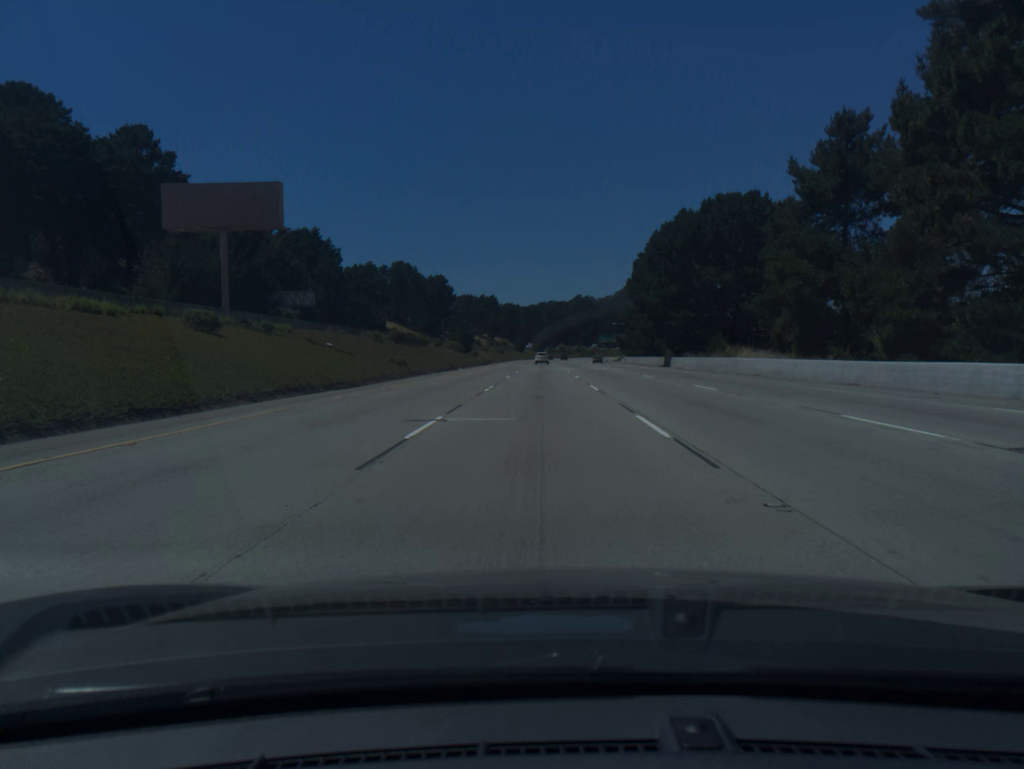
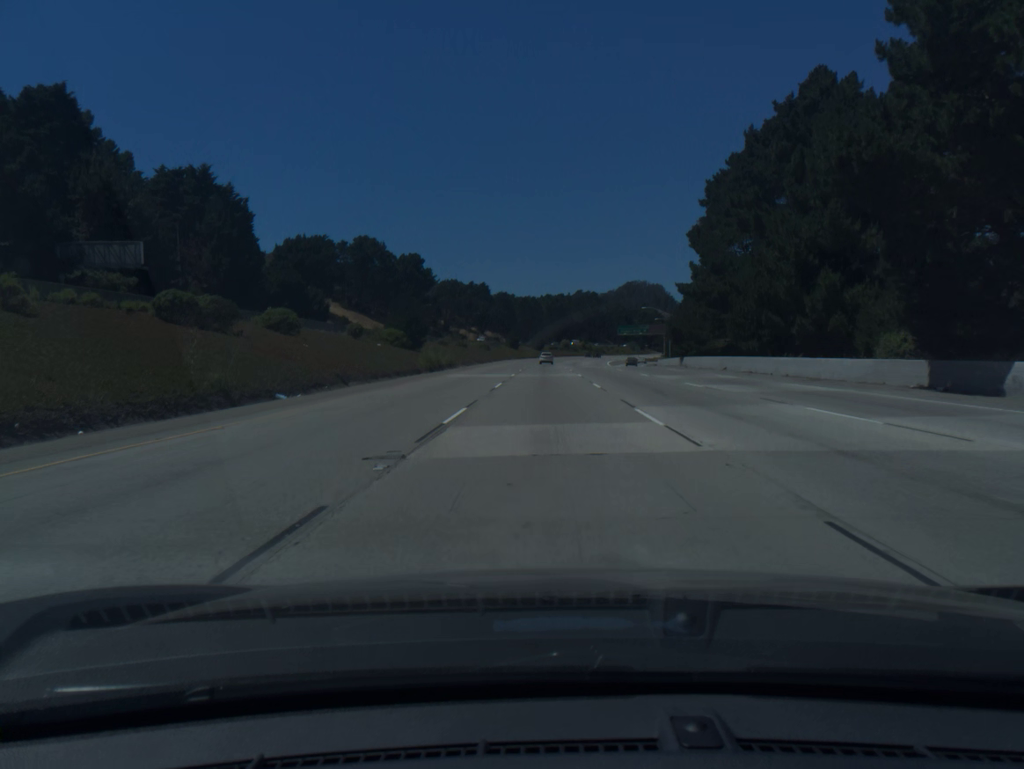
(-0.1, +56.0) m; 0°
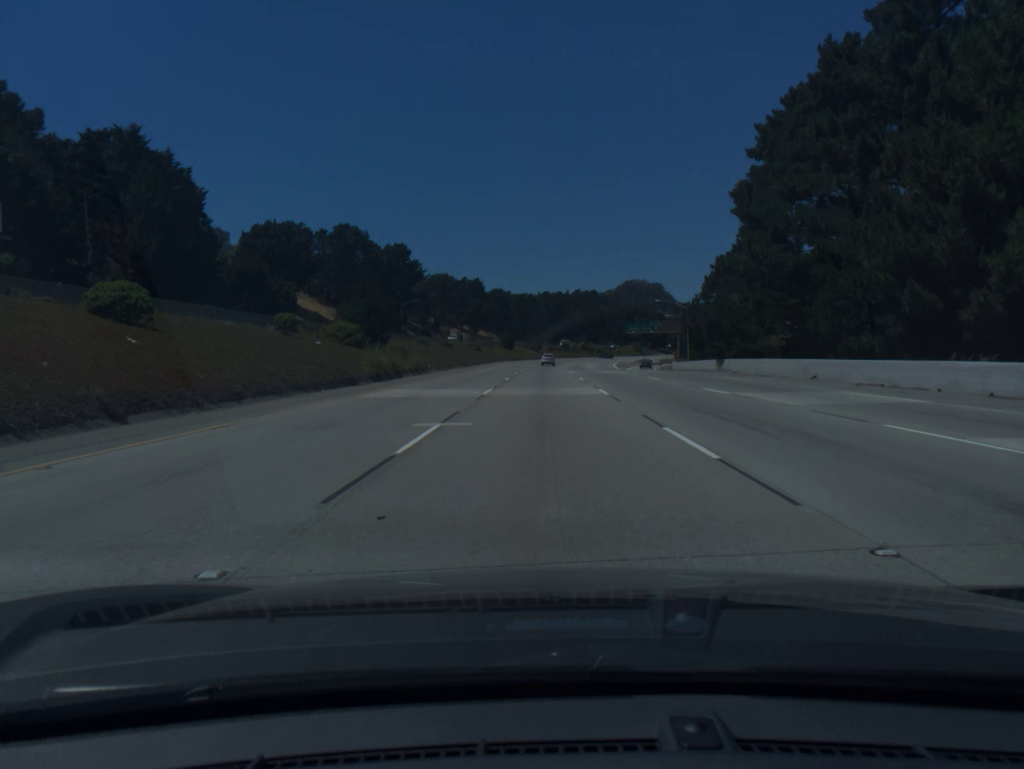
(0.0, +18.7) m; 0°
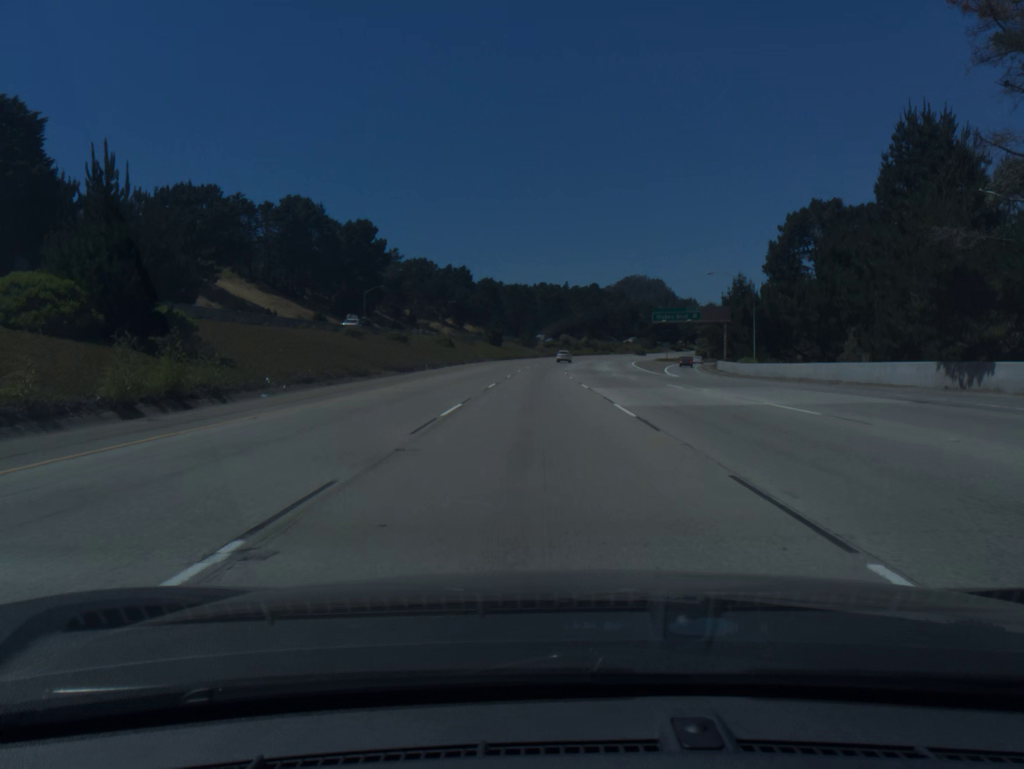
(+0.1, +37.5) m; 0°
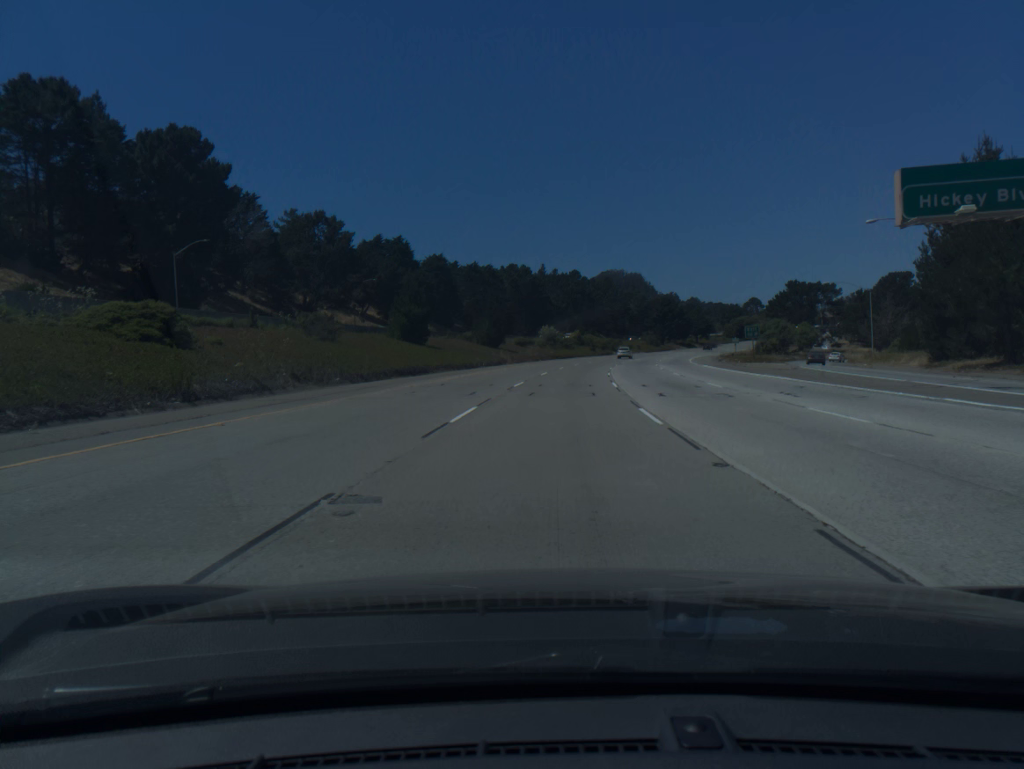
(+0.4, +74.9) m; +2°
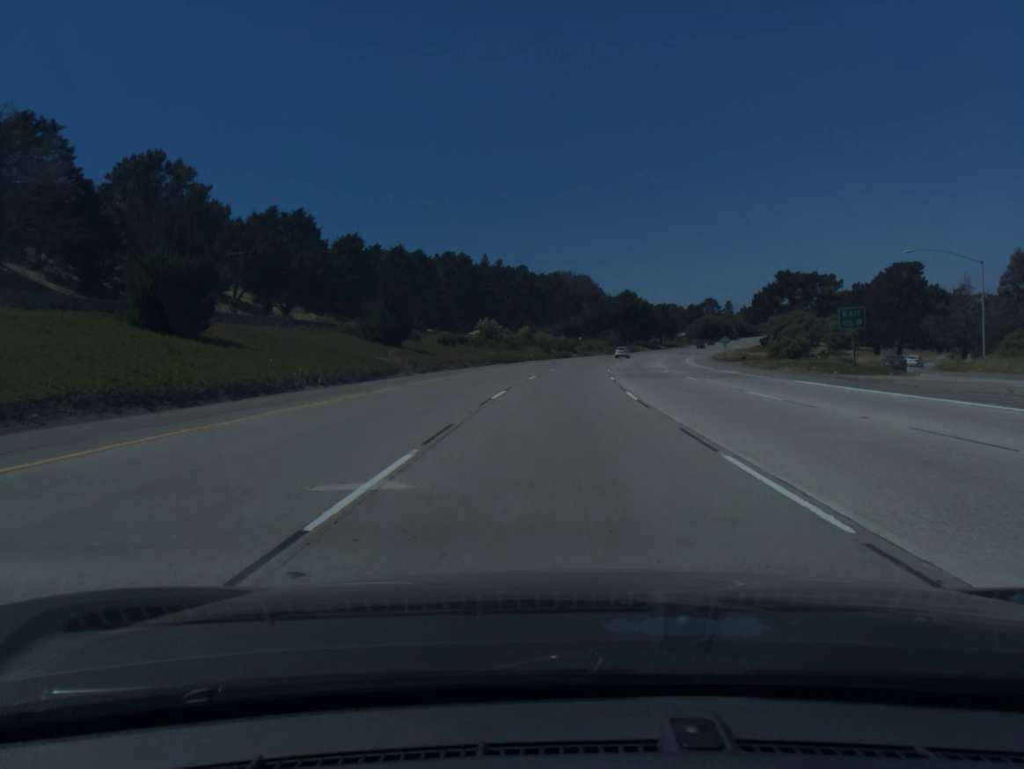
(+1.1, +37.3) m; +4°
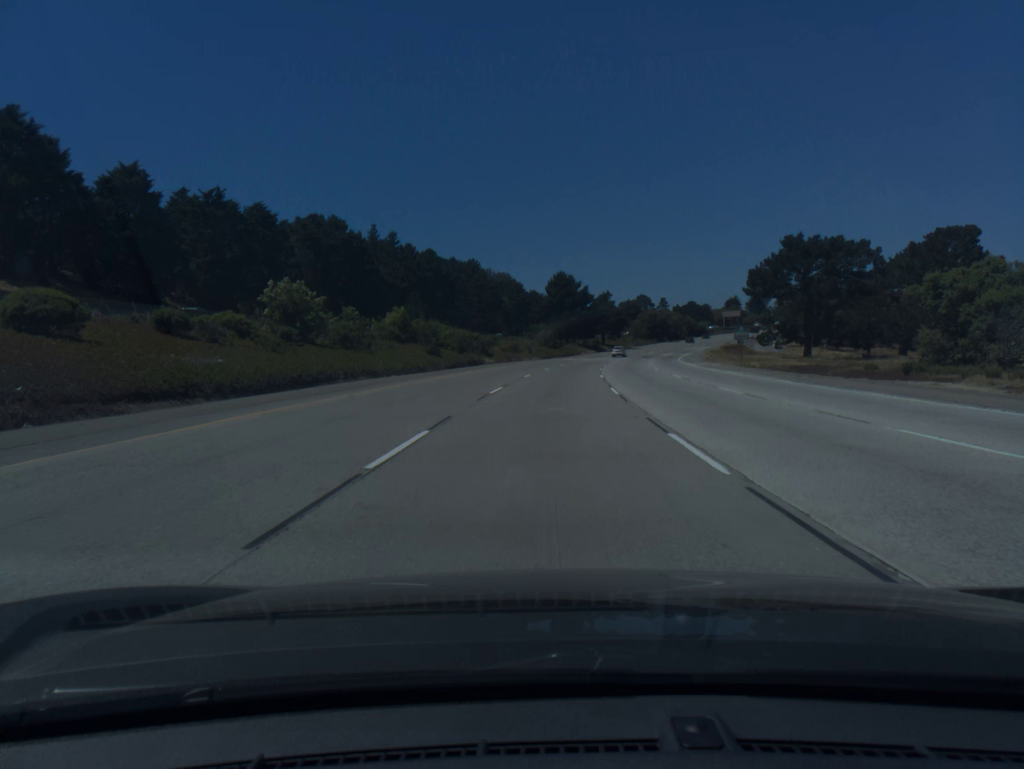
(+3.0, +55.8) m; +6°
